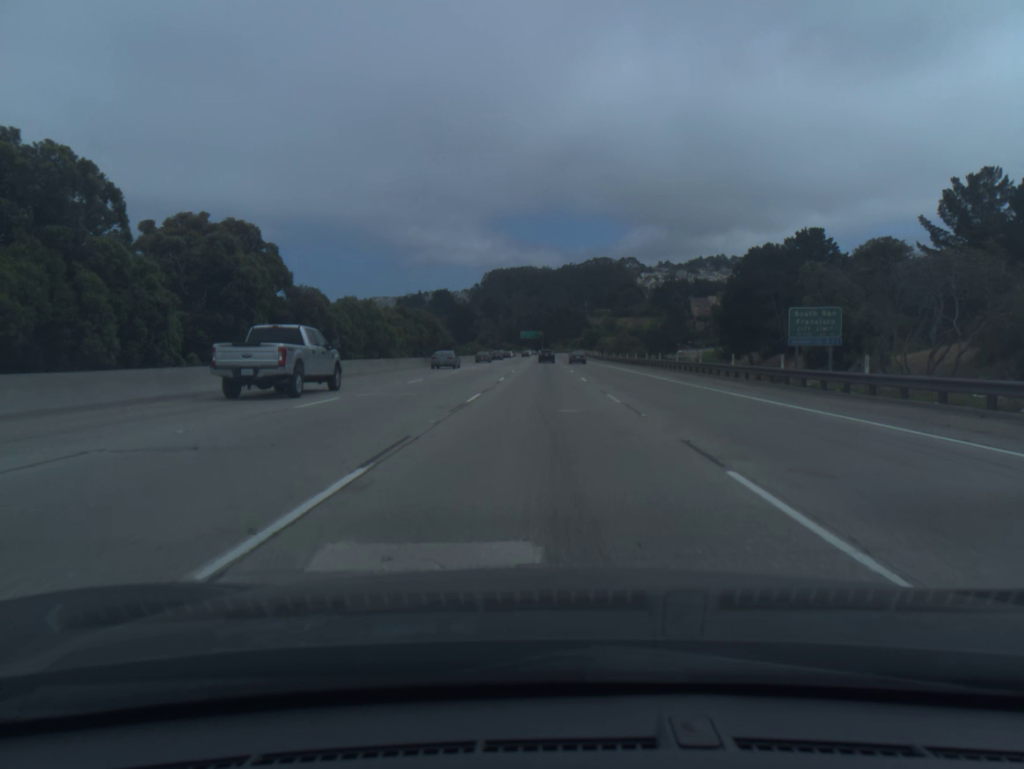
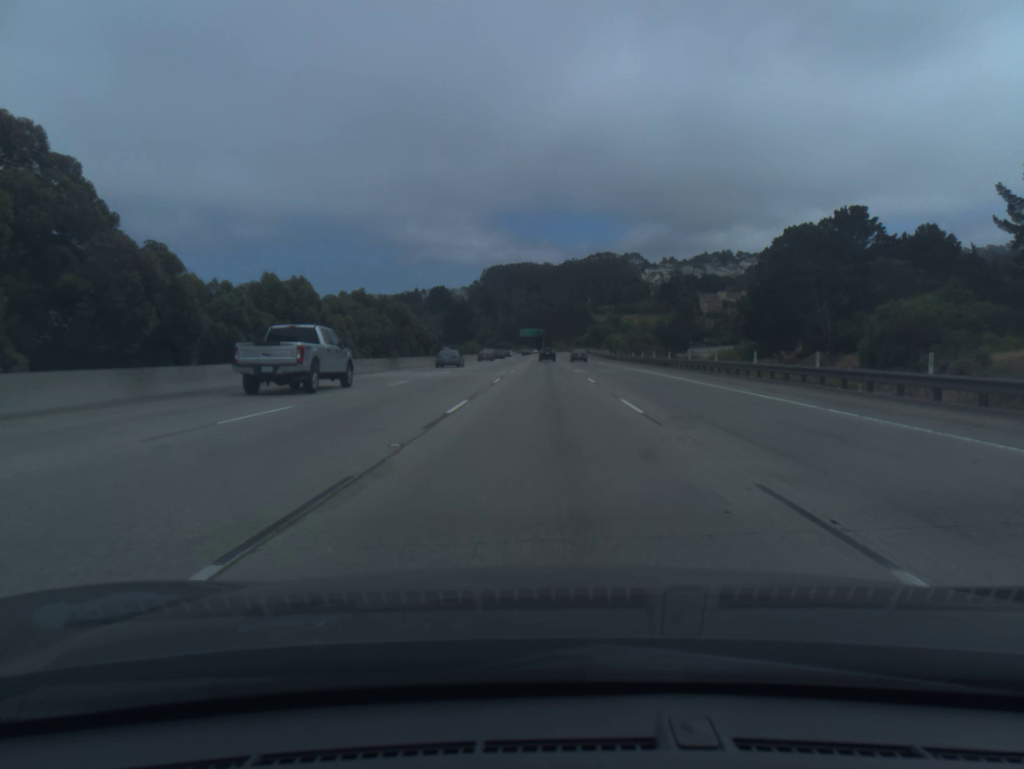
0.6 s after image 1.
(0.0, +18.5) m; 0°
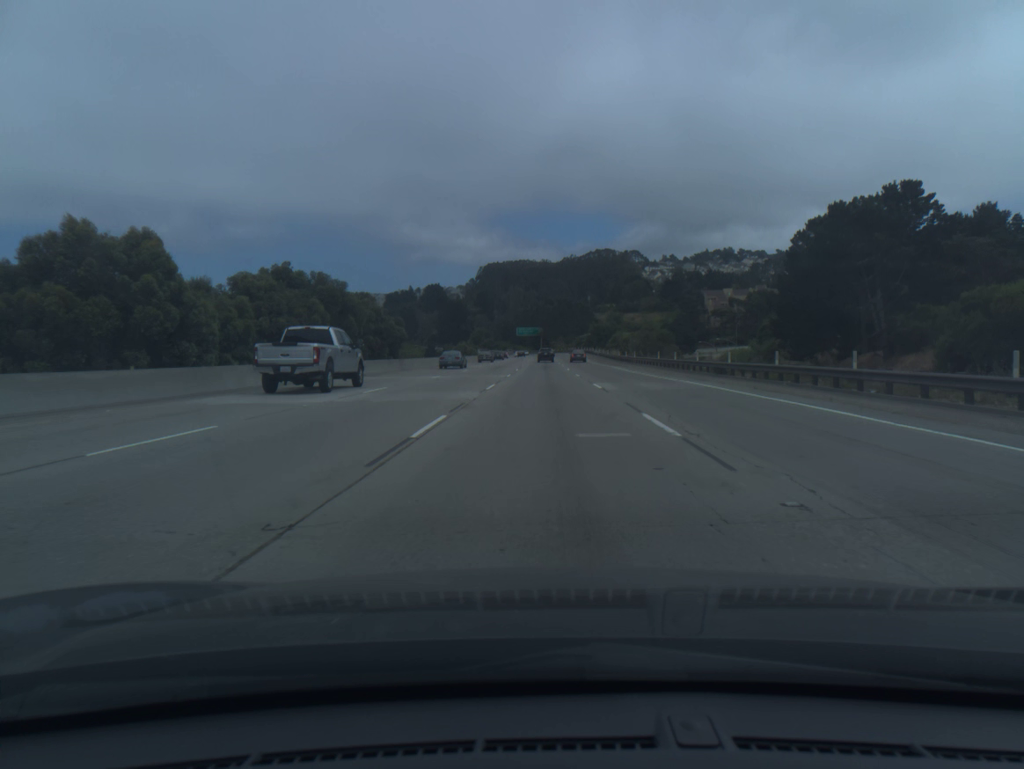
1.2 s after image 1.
(0.0, +18.5) m; 0°
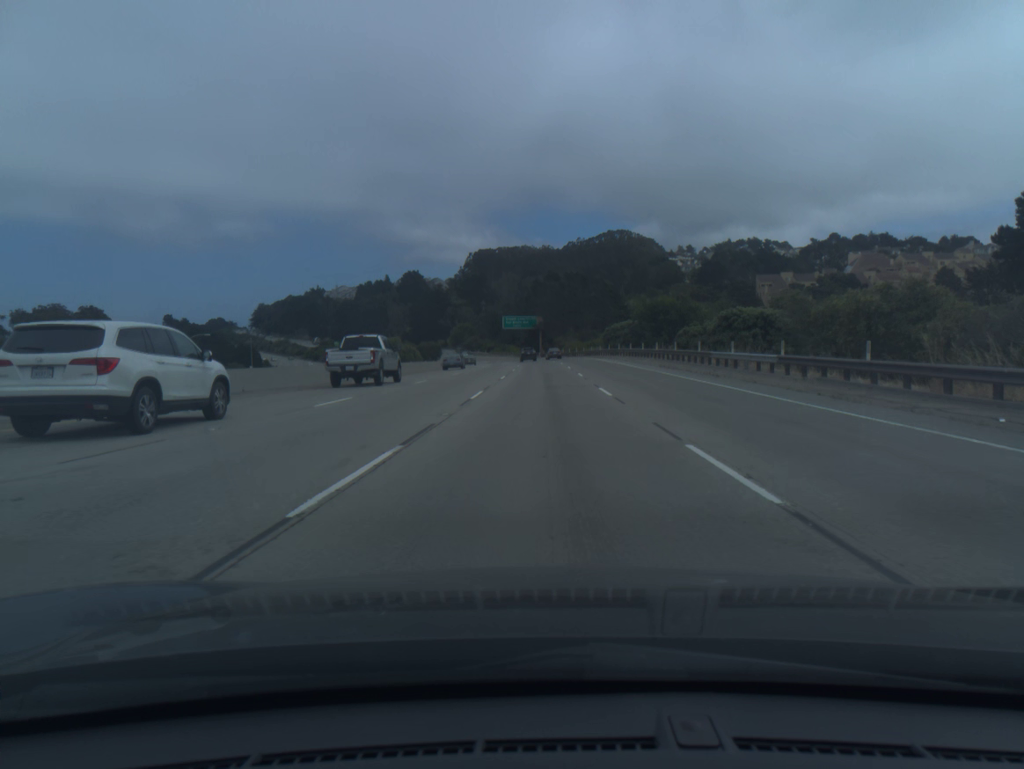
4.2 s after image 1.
(+0.2, +92.6) m; 0°
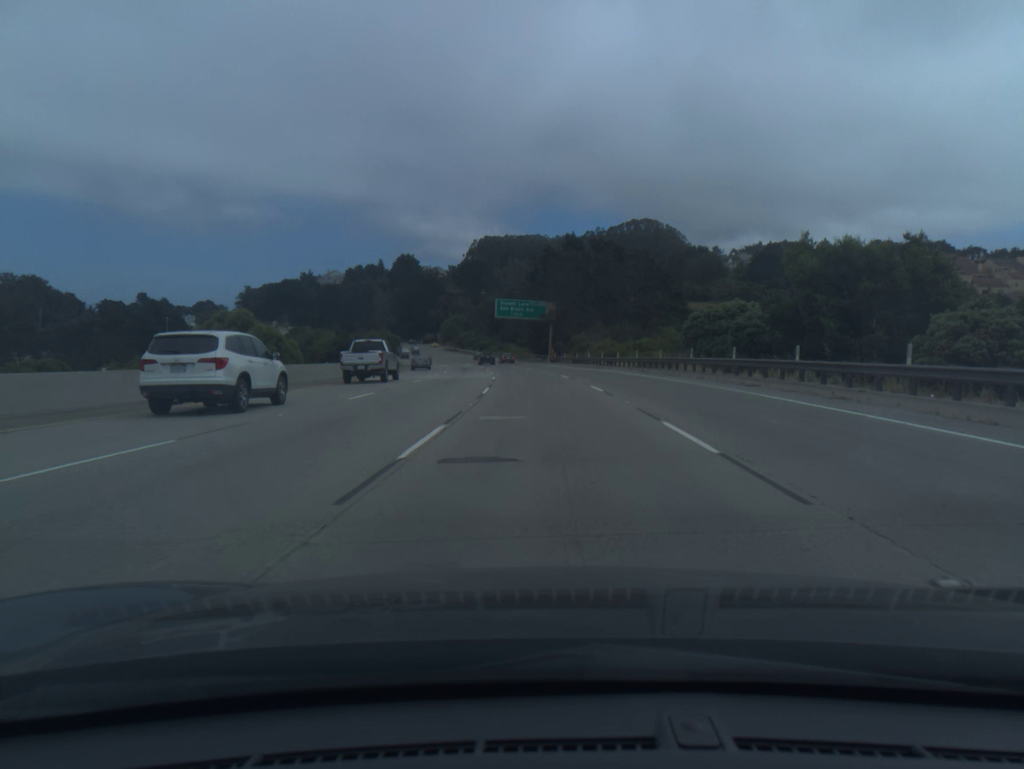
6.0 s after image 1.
(-0.2, +55.4) m; -1°
